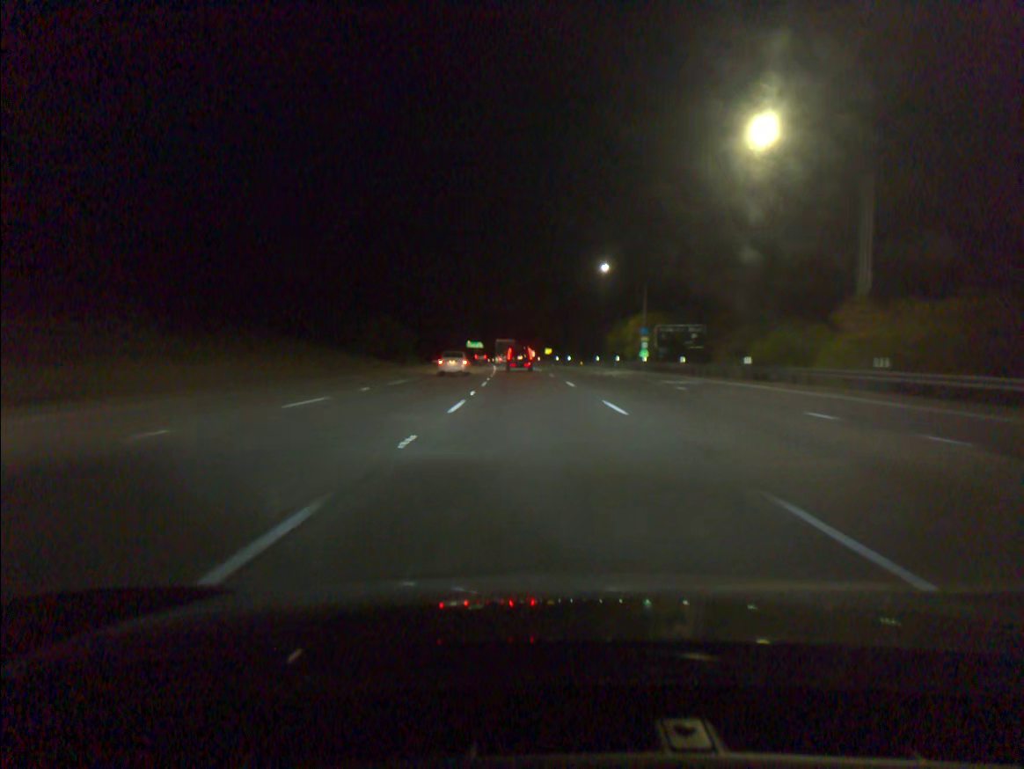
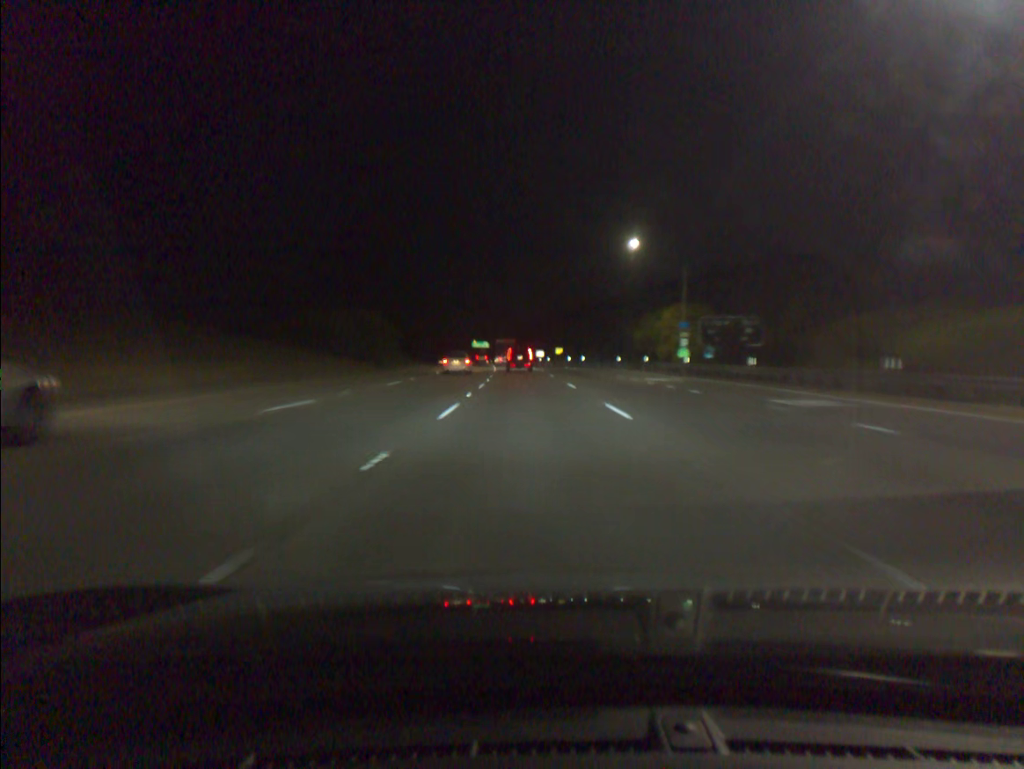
(-0.1, +16.1) m; -1°
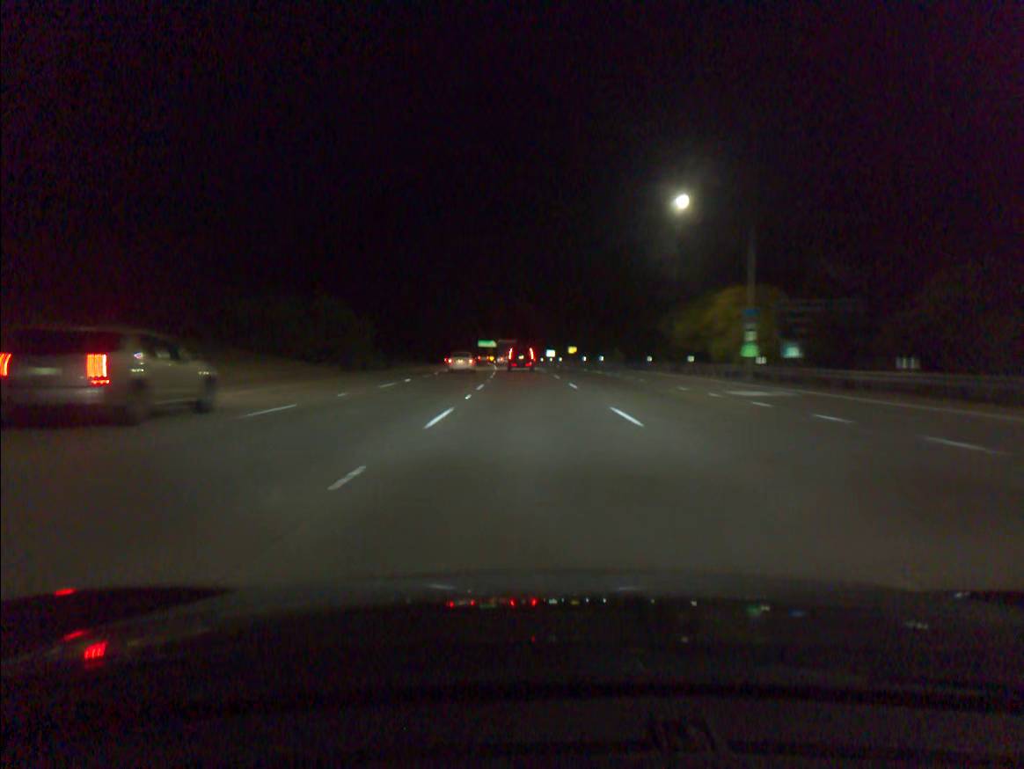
(-0.1, +16.1) m; -1°
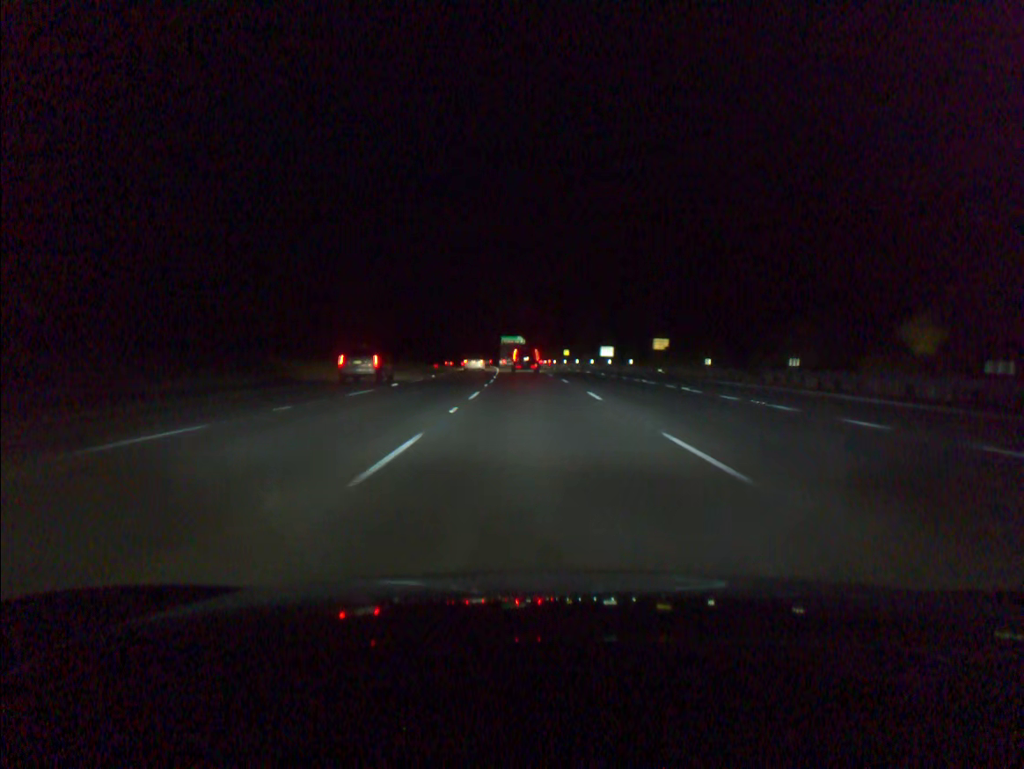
(-1.5, +64.6) m; -3°
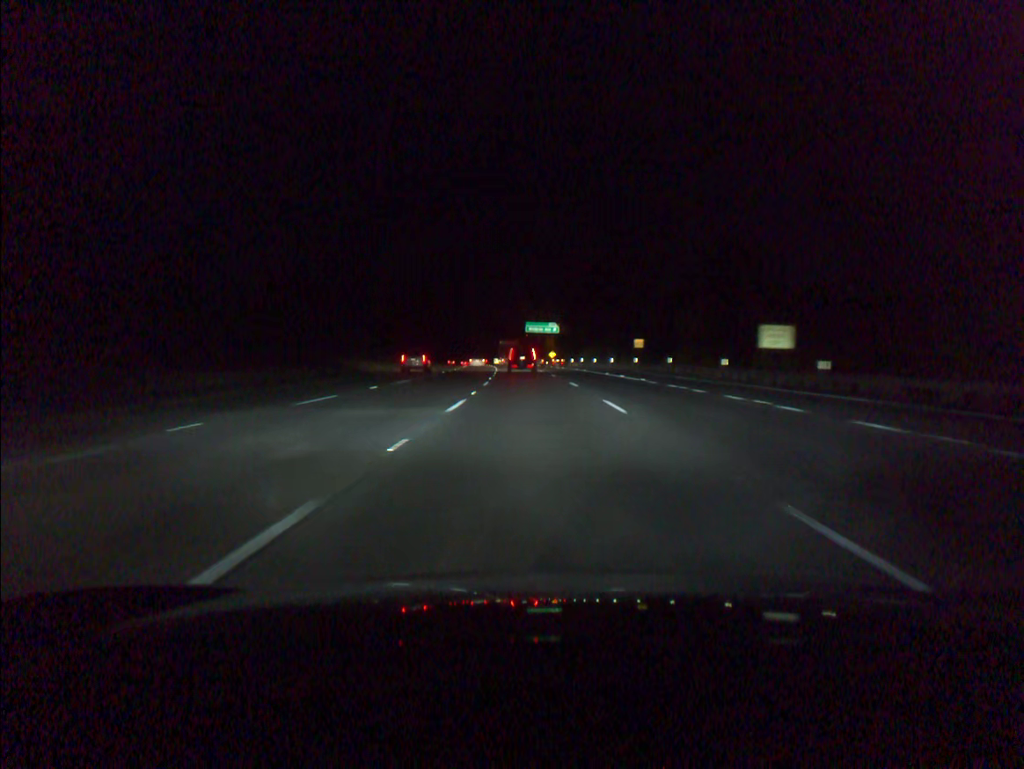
(-1.2, +63.9) m; -2°
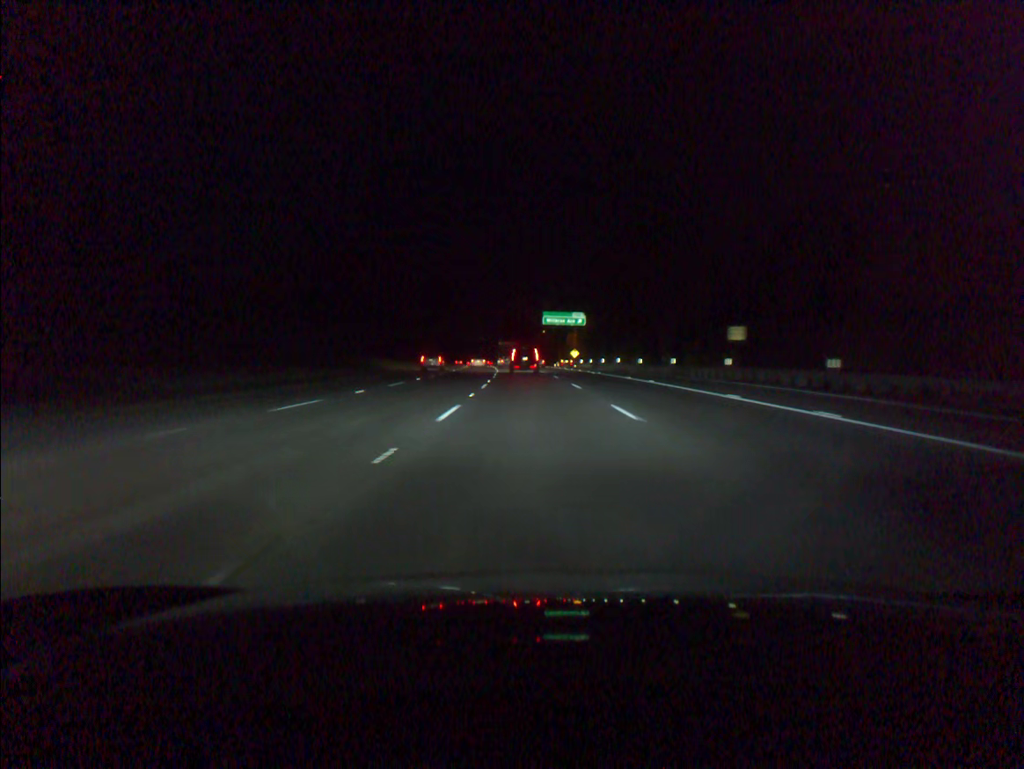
(-0.3, +31.4) m; -1°
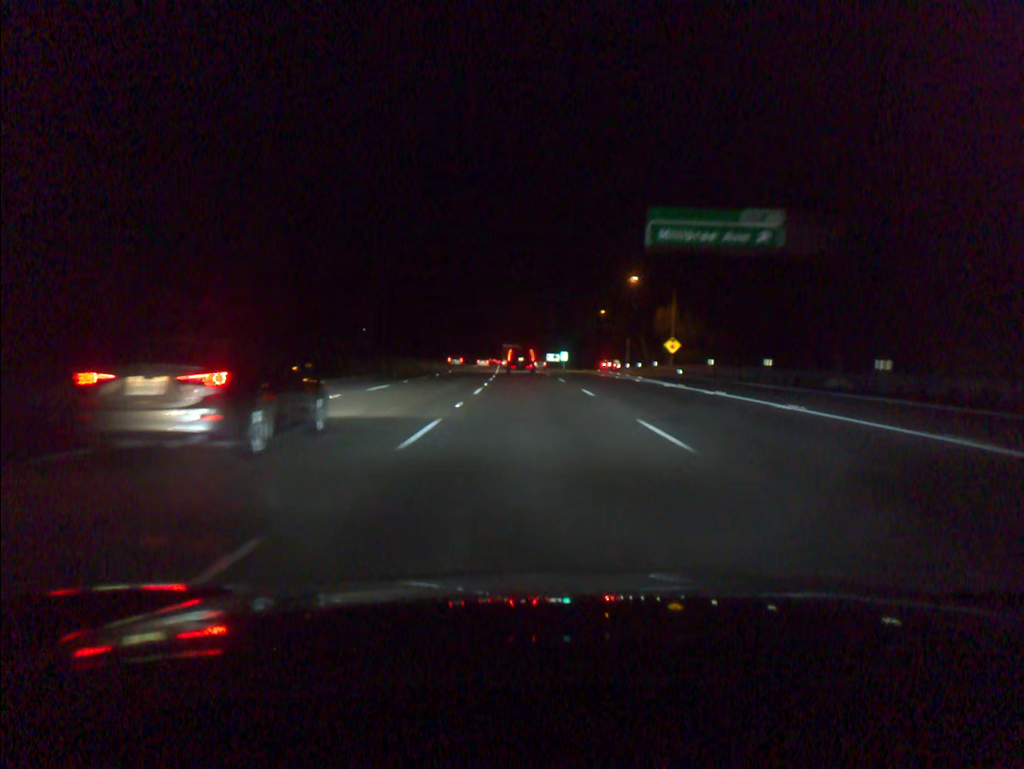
(-2.0, +77.6) m; -3°
